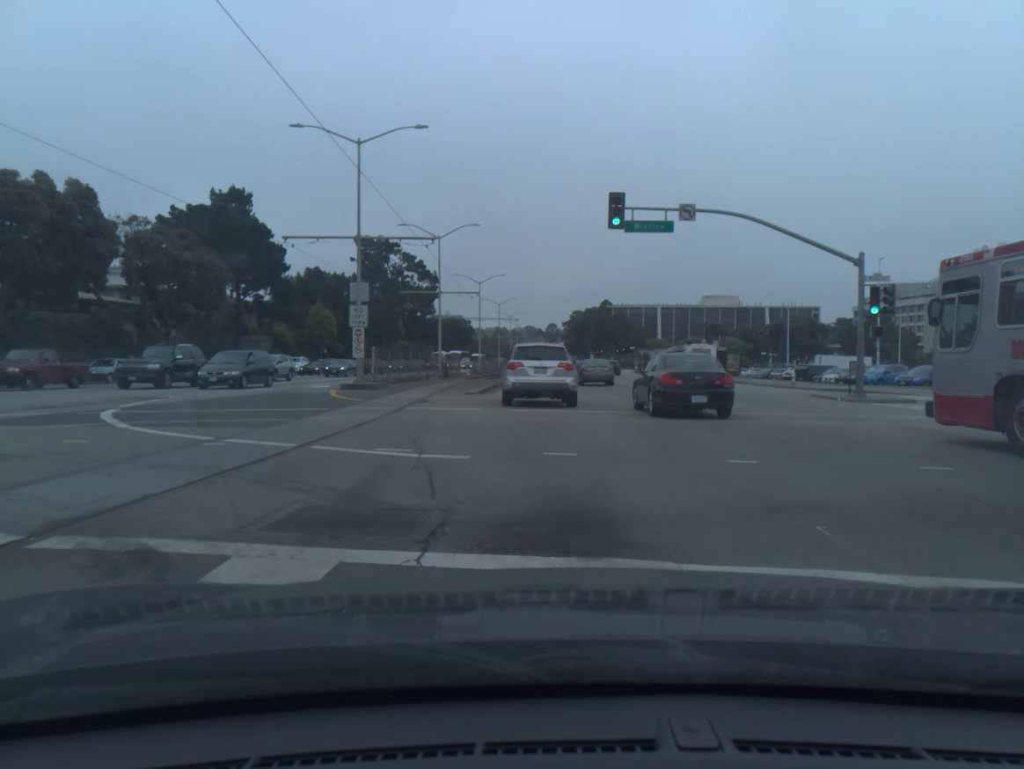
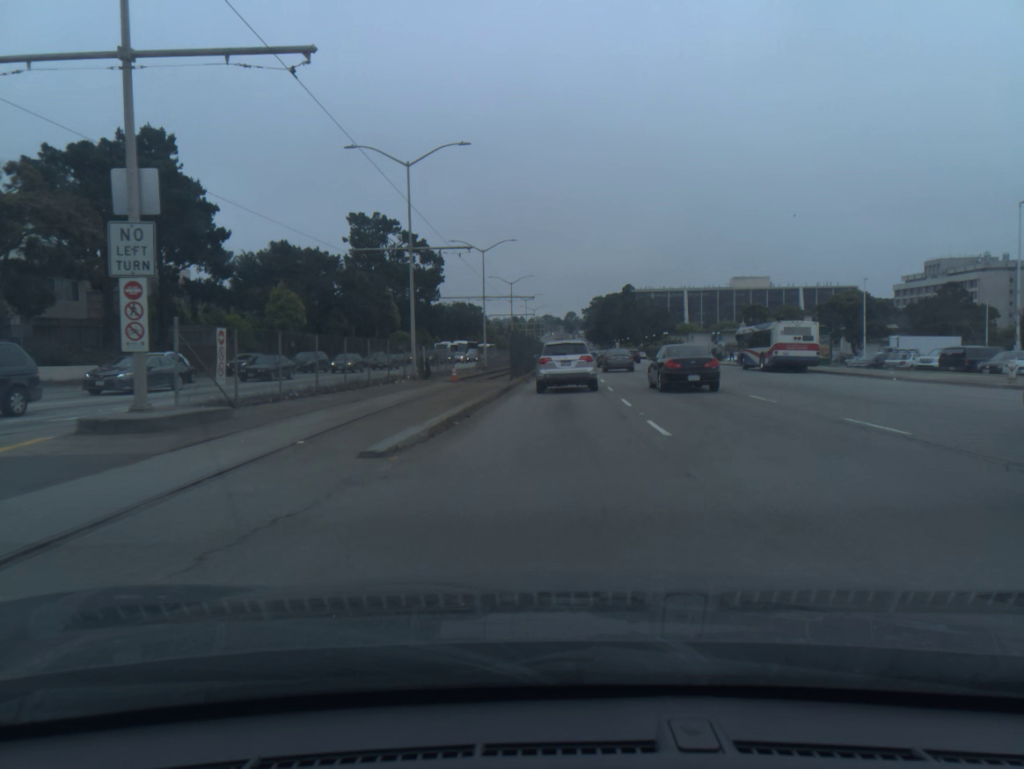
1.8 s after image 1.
(-0.3, +19.2) m; -1°
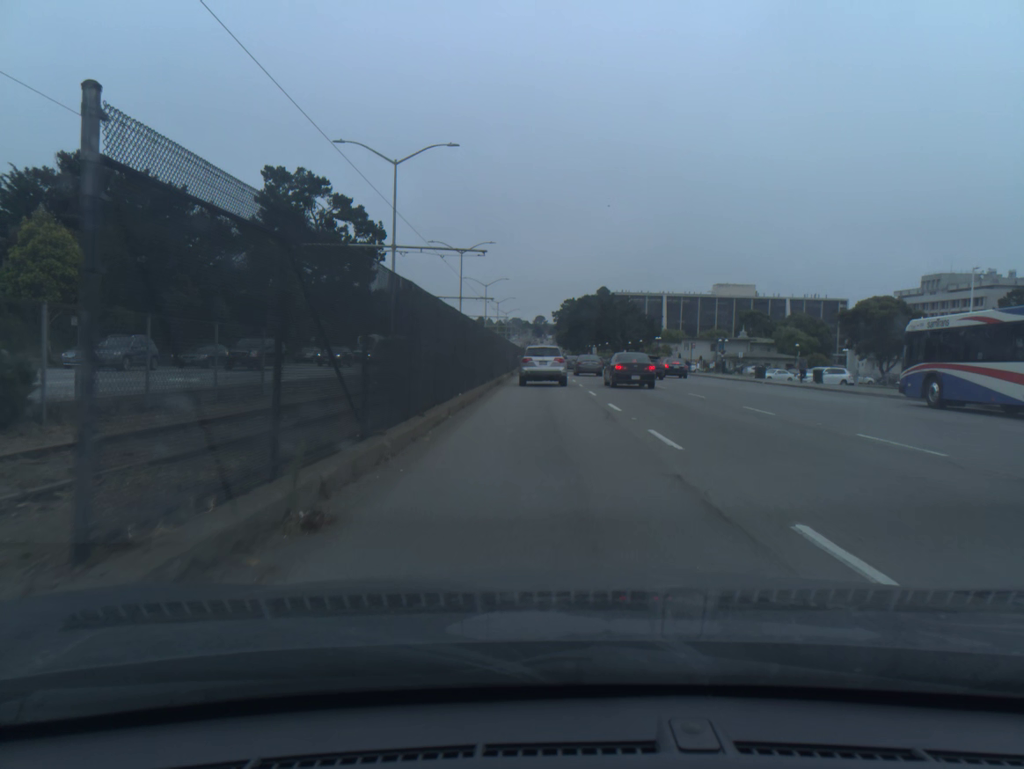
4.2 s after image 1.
(+0.6, +30.2) m; +2°
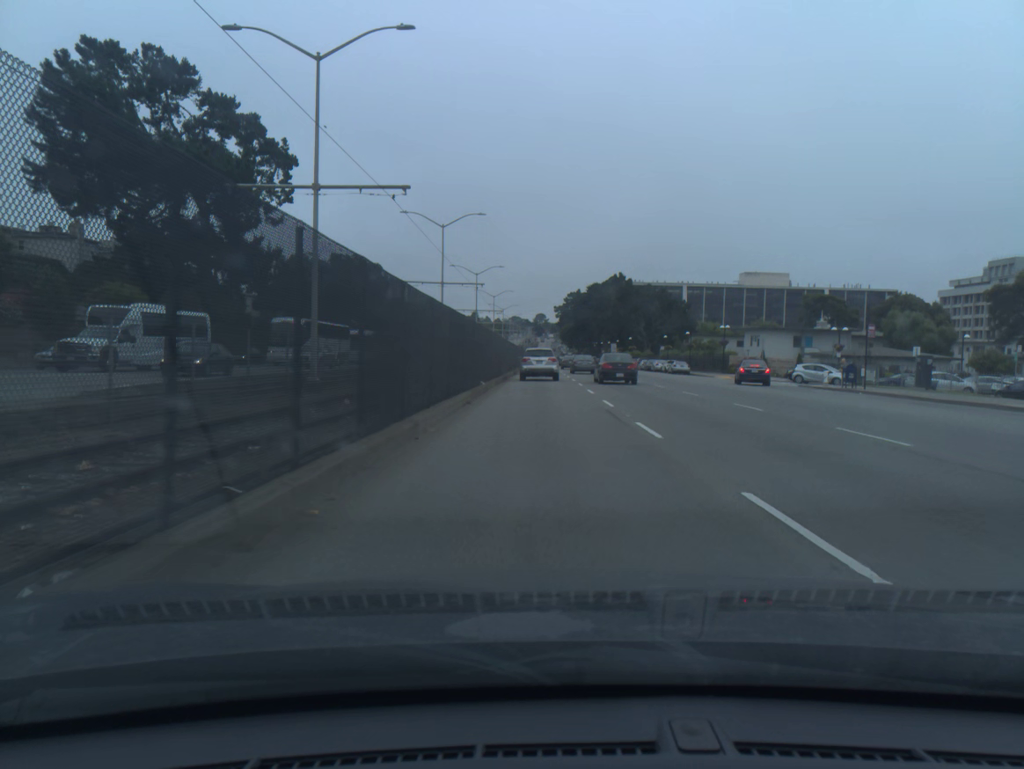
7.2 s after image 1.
(0.0, +43.4) m; 0°
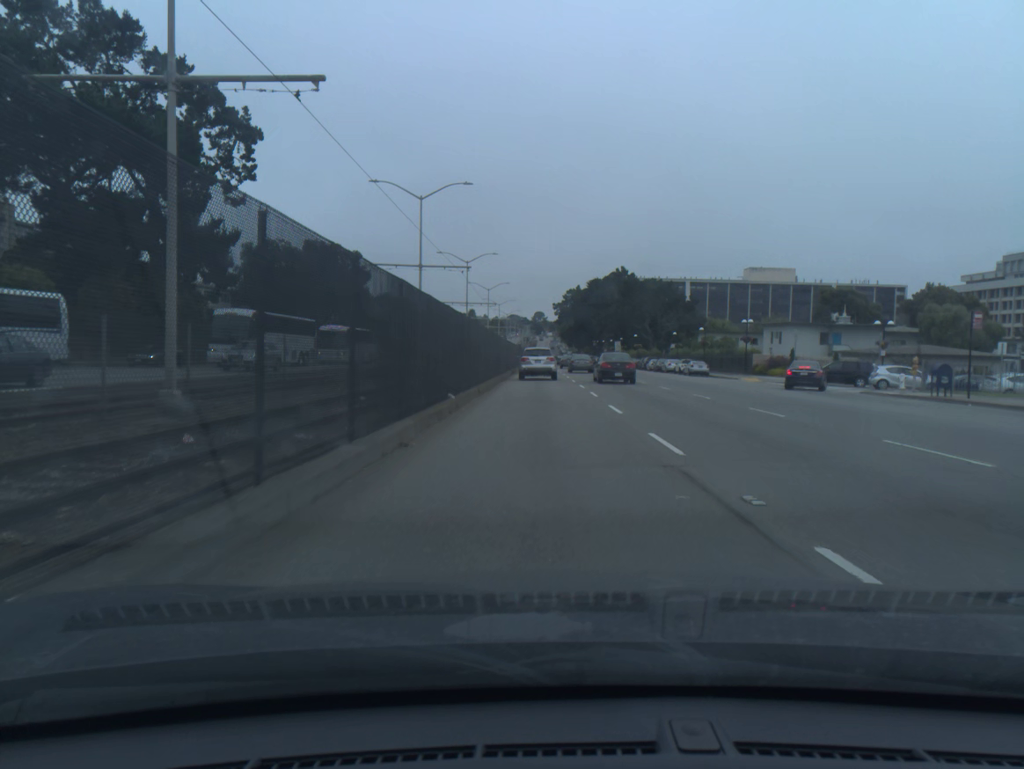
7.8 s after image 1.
(0.0, +9.3) m; 0°
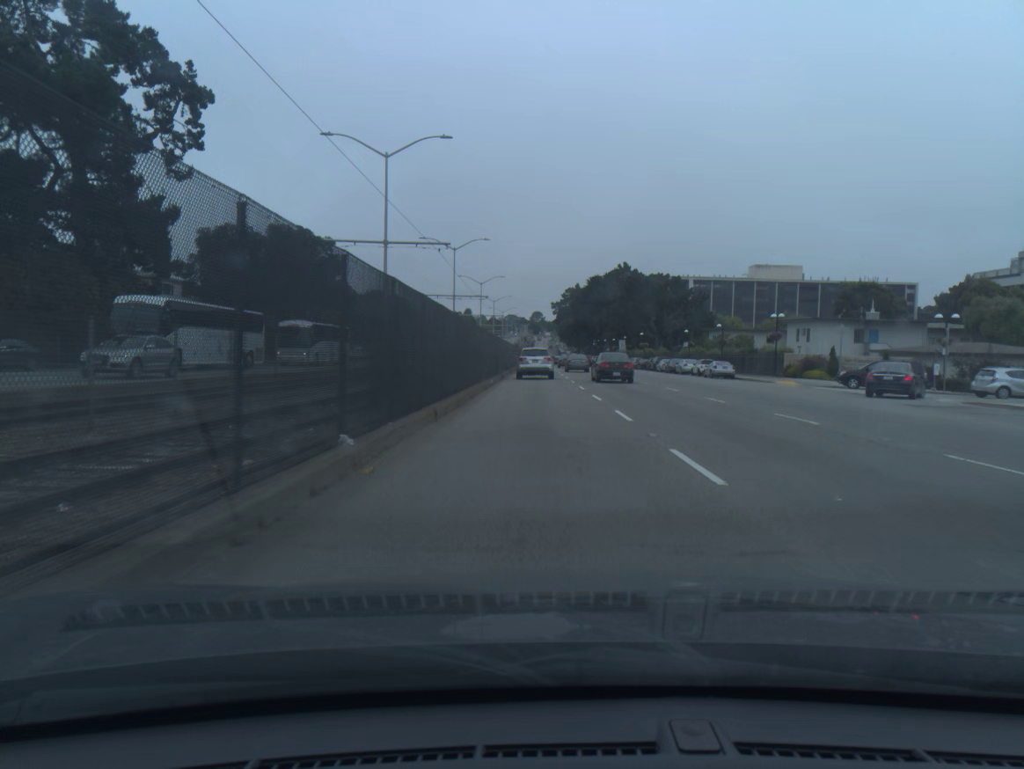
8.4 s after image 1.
(0.0, +9.5) m; 0°
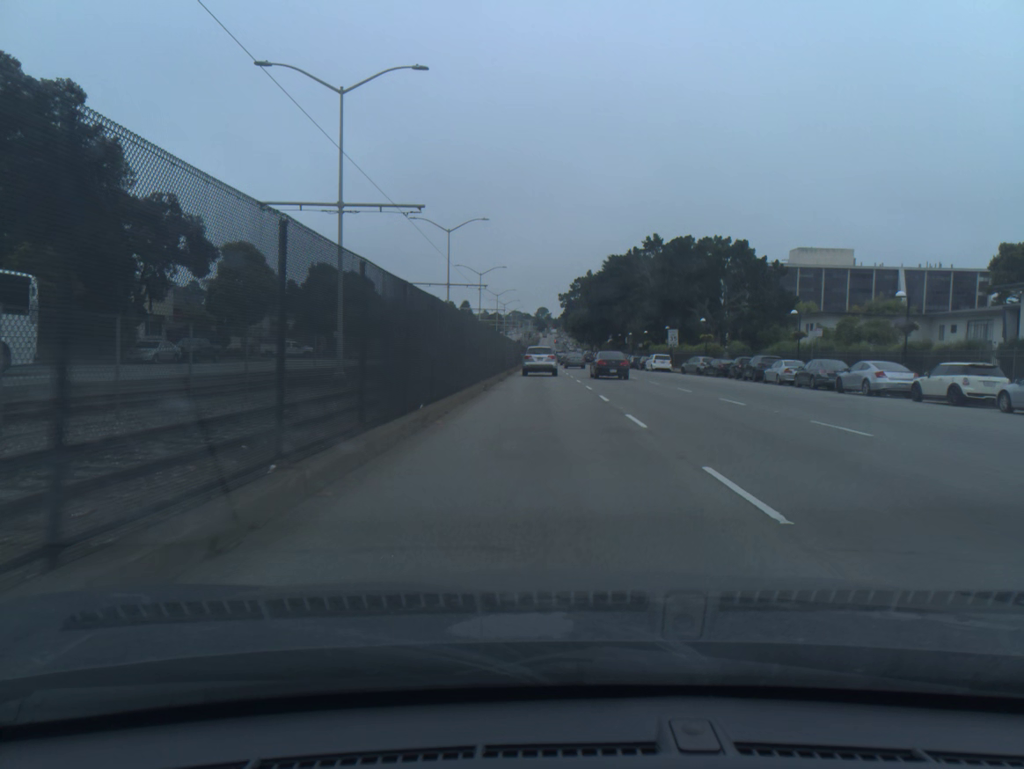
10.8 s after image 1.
(-0.2, +38.7) m; 0°
